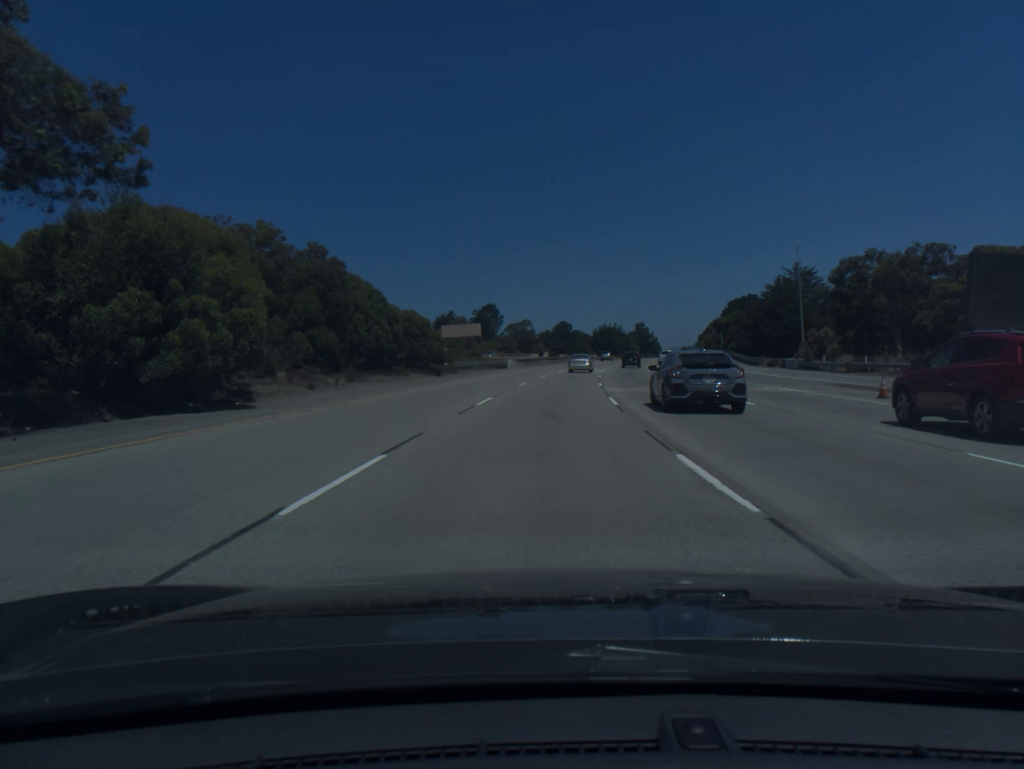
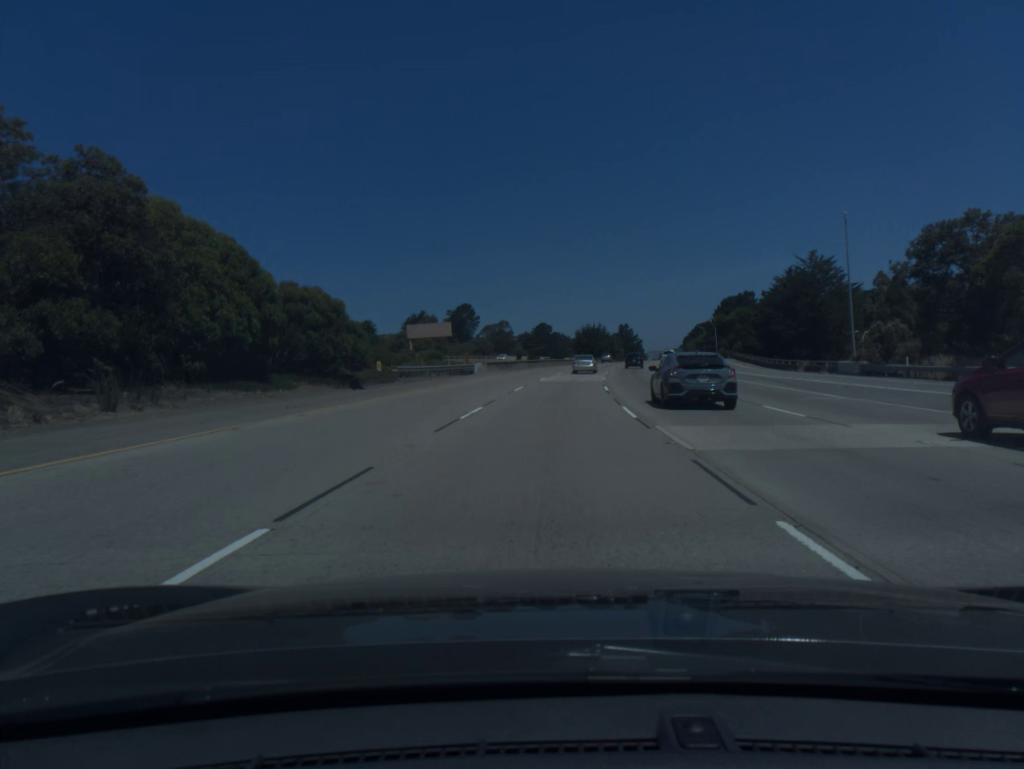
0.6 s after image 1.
(+0.3, +18.7) m; +2°
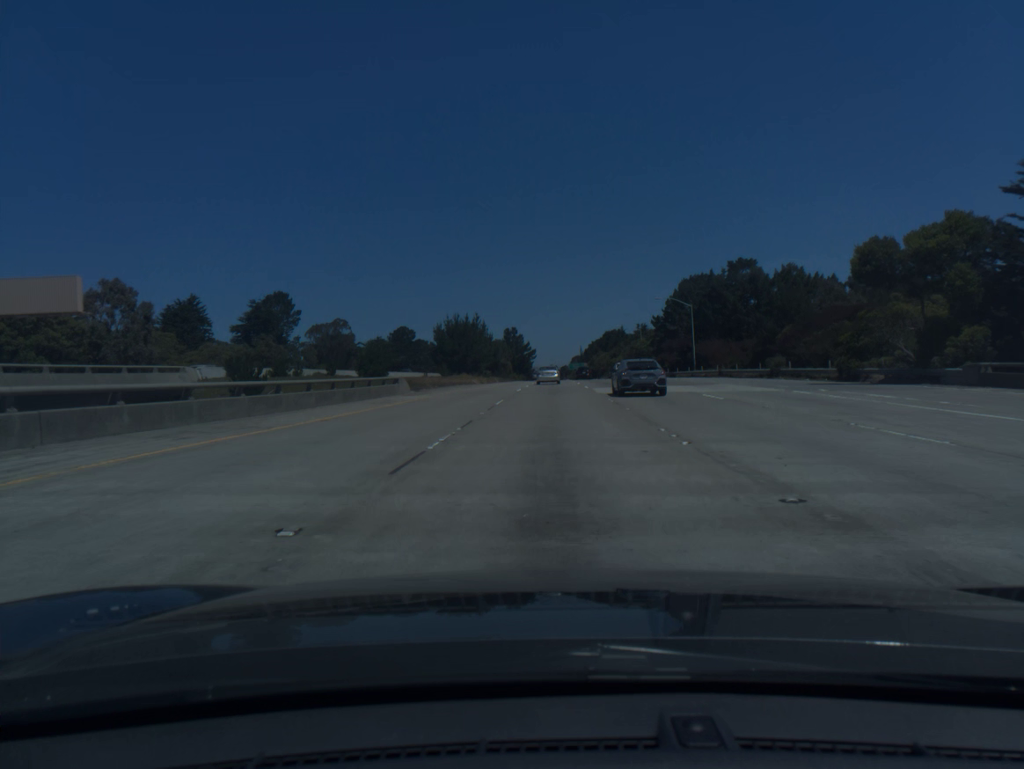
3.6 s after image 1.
(+7.2, +92.3) m; +9°
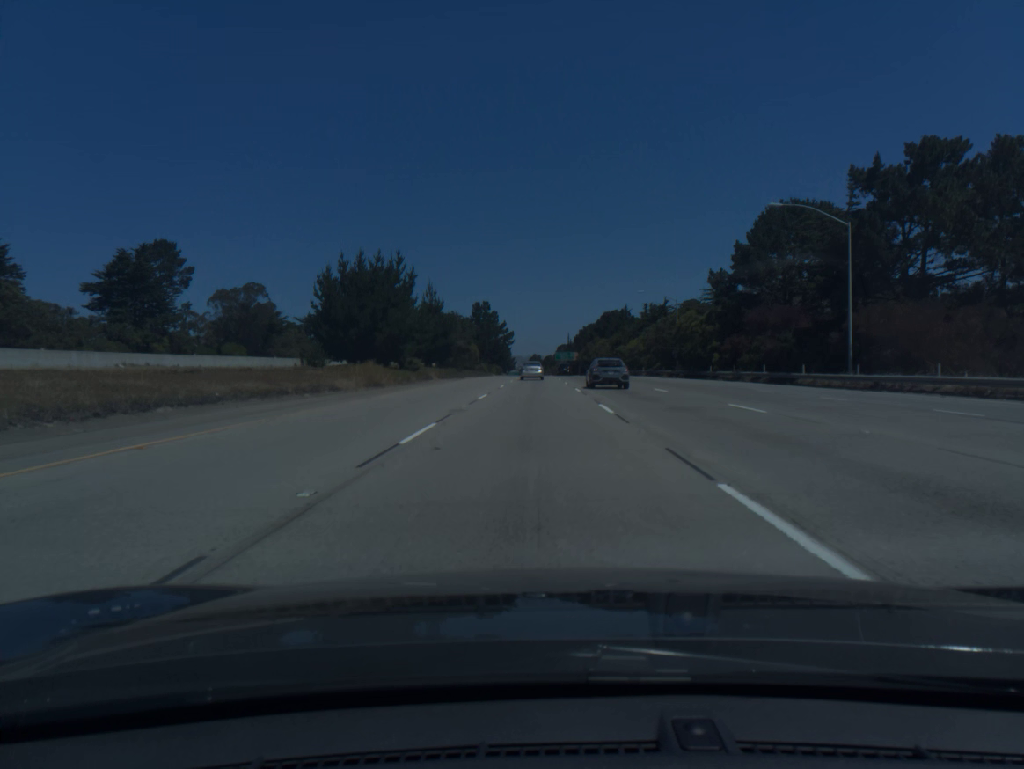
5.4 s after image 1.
(+1.1, +55.2) m; +1°
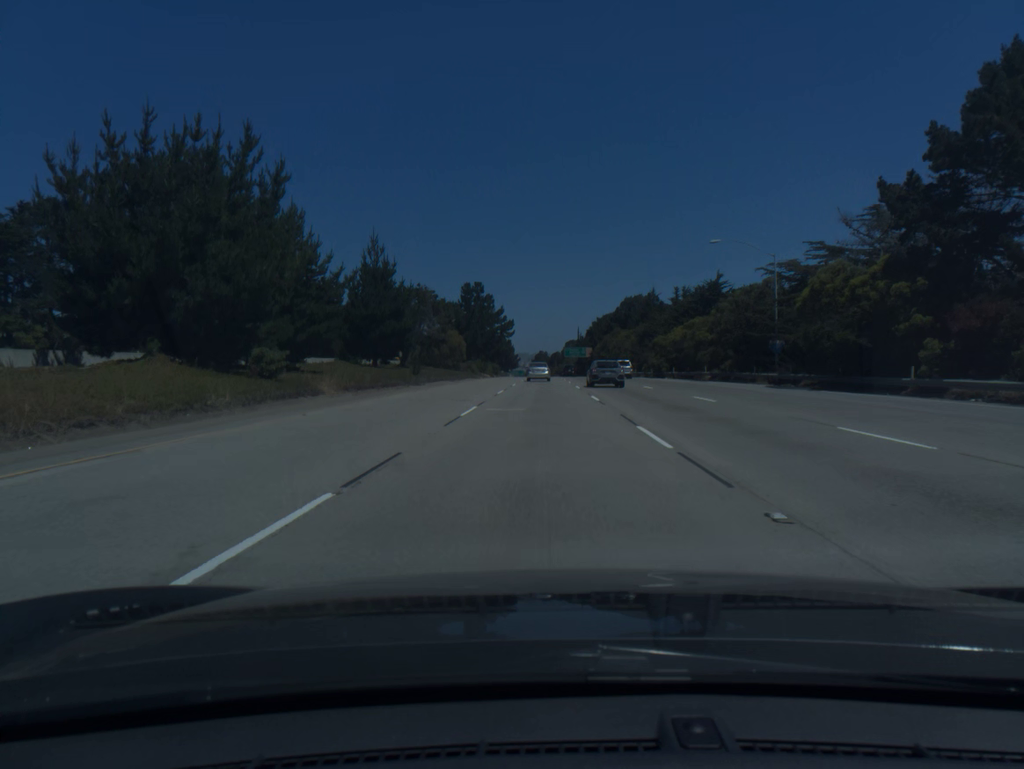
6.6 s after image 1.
(-0.1, +36.6) m; 0°
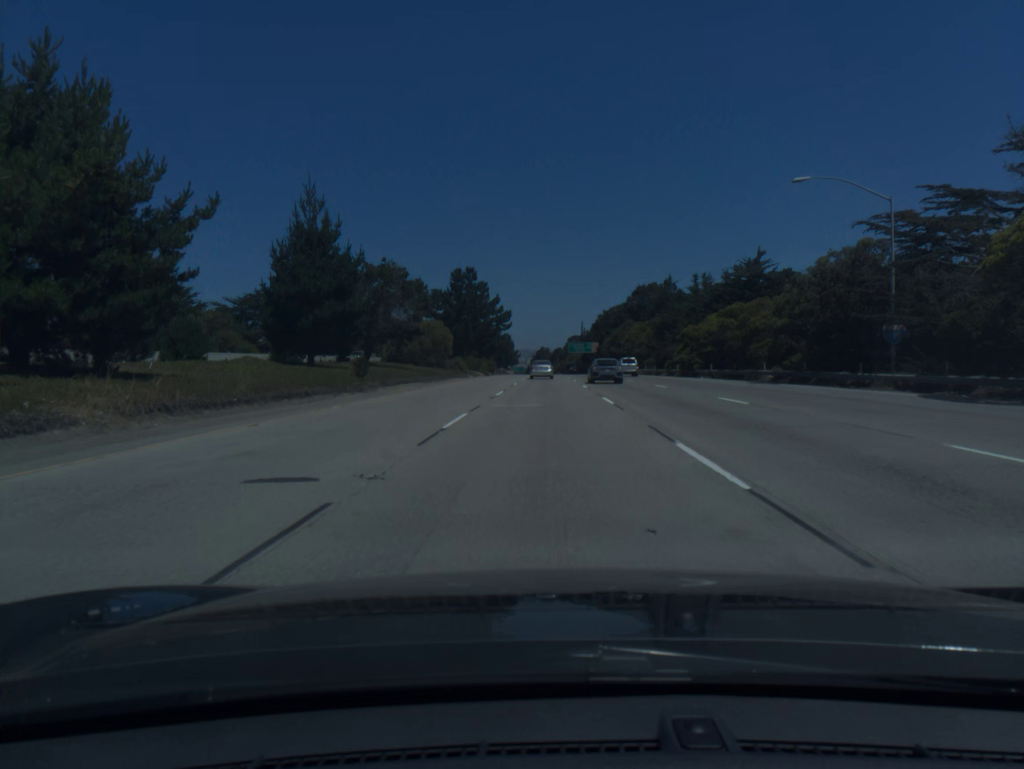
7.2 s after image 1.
(0.0, +18.3) m; 0°
